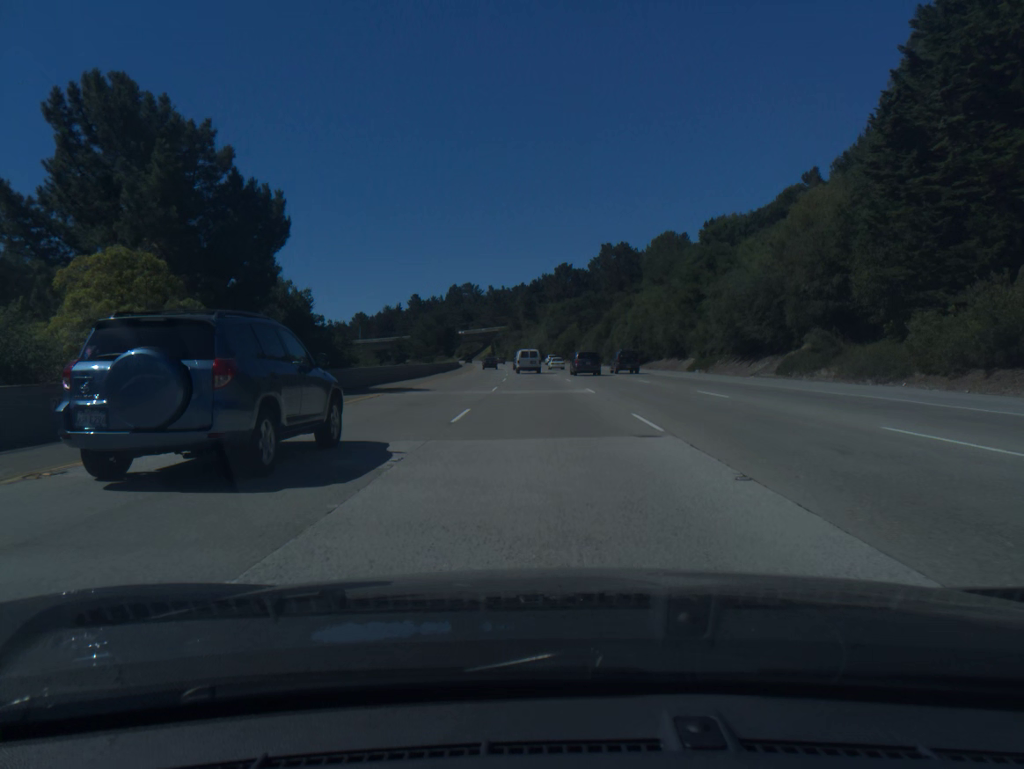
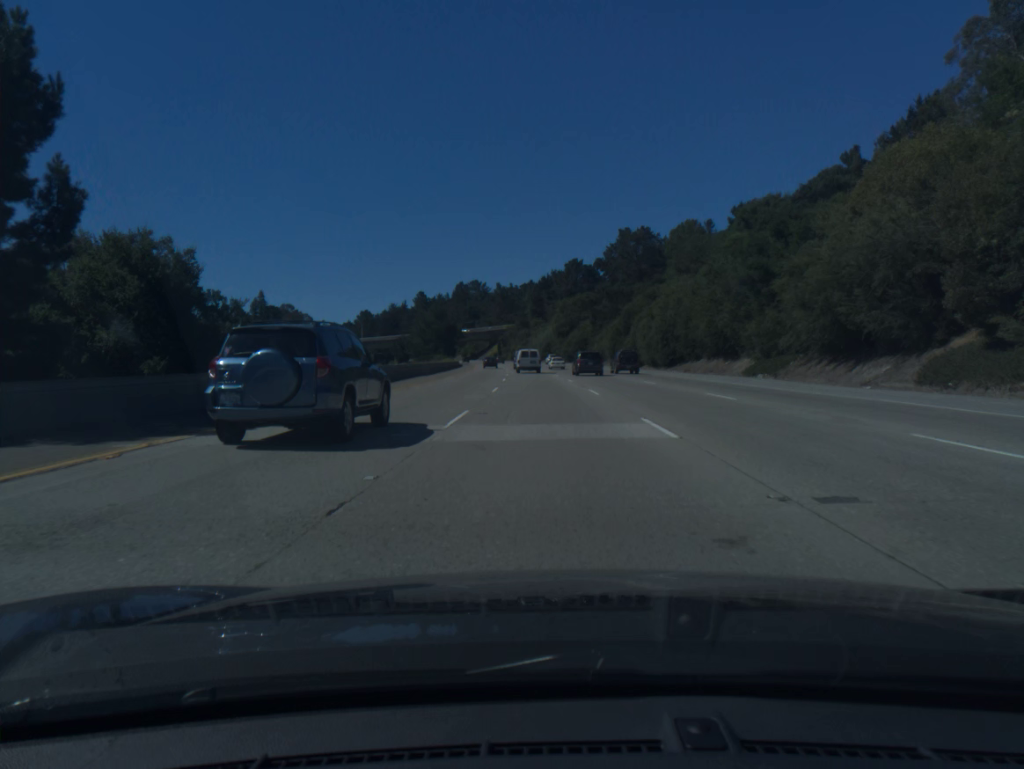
(-0.1, +16.0) m; -1°
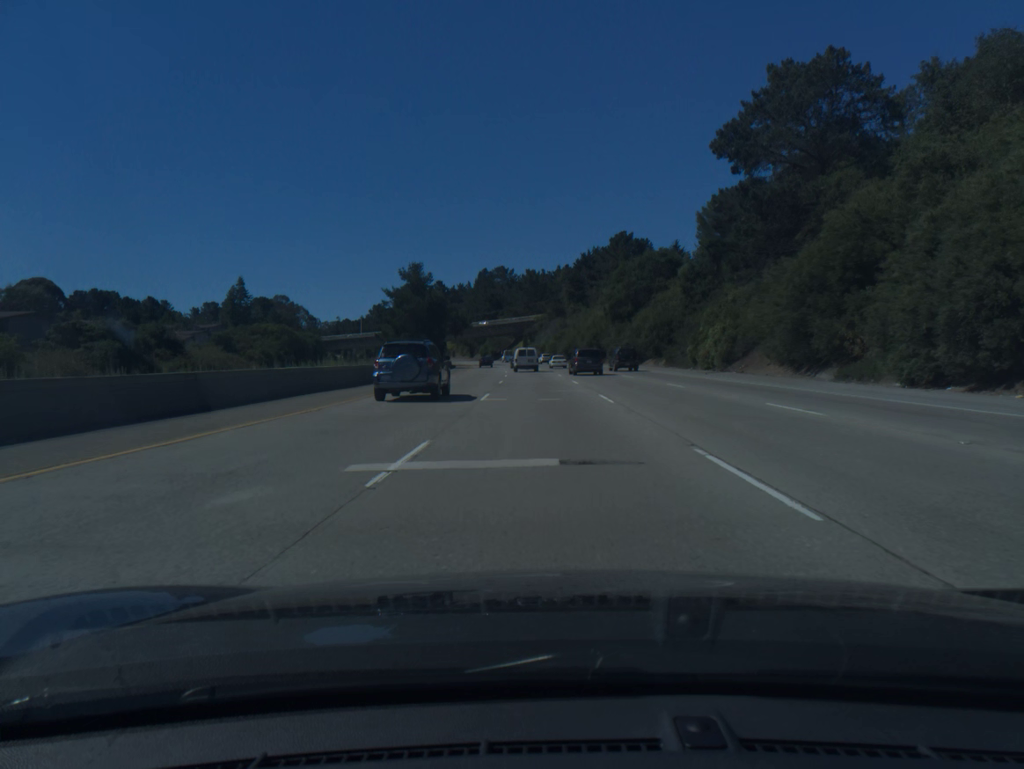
(-1.4, +64.5) m; -2°
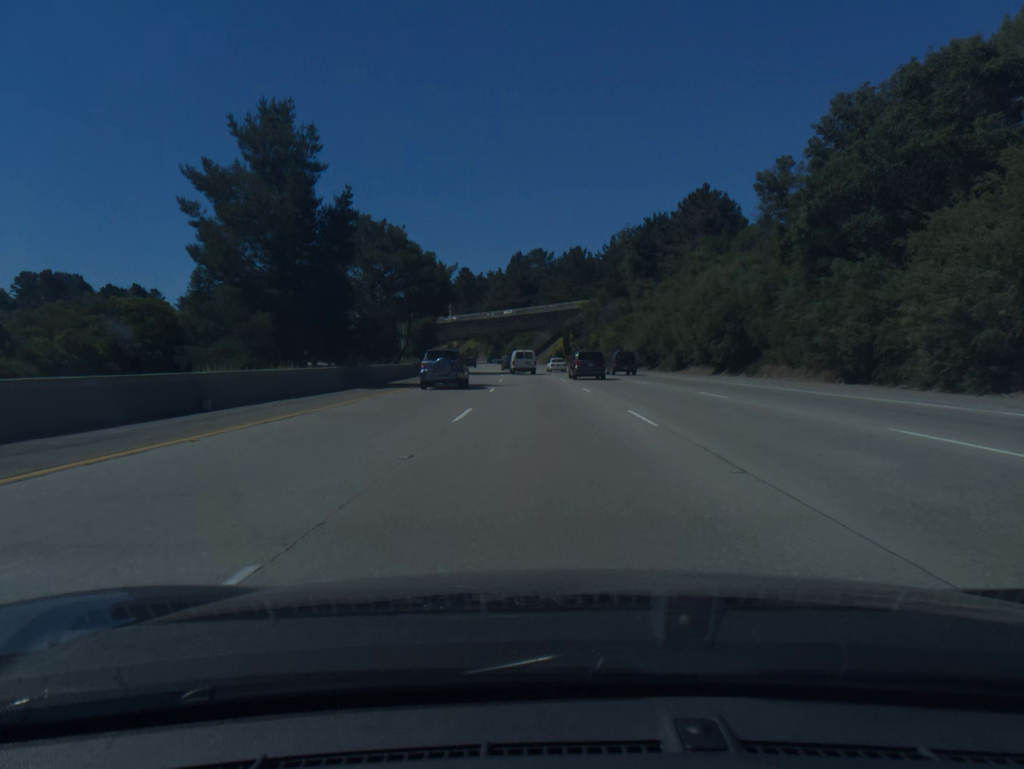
(-1.6, +65.1) m; -3°
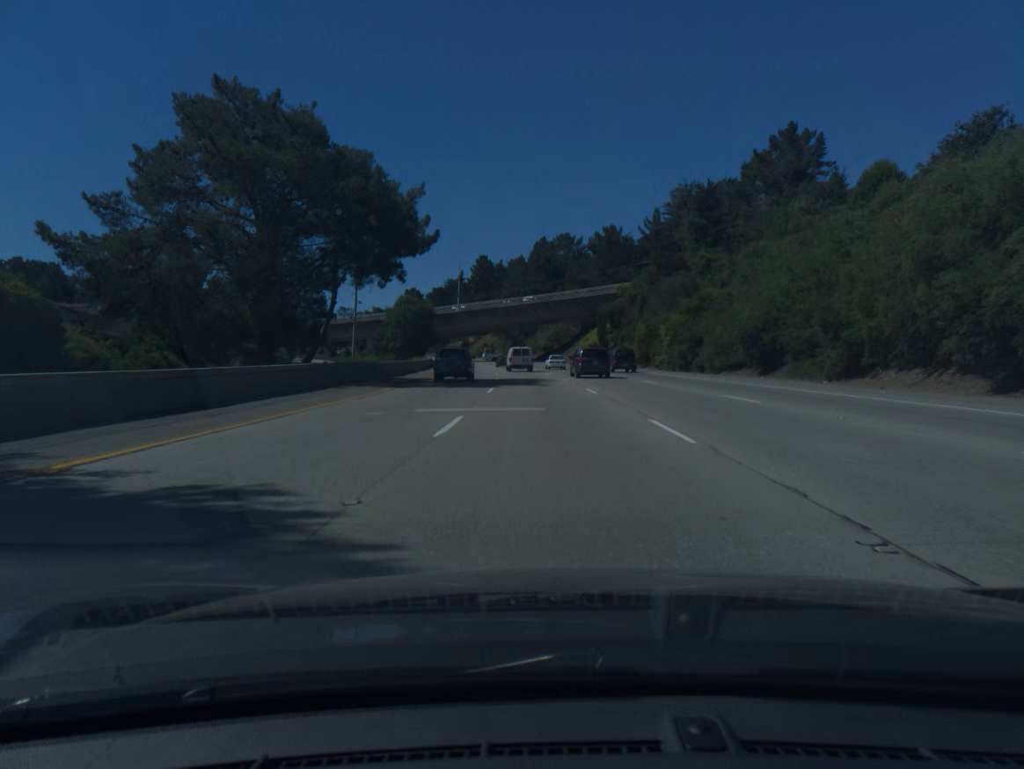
(-0.5, +32.6) m; -2°
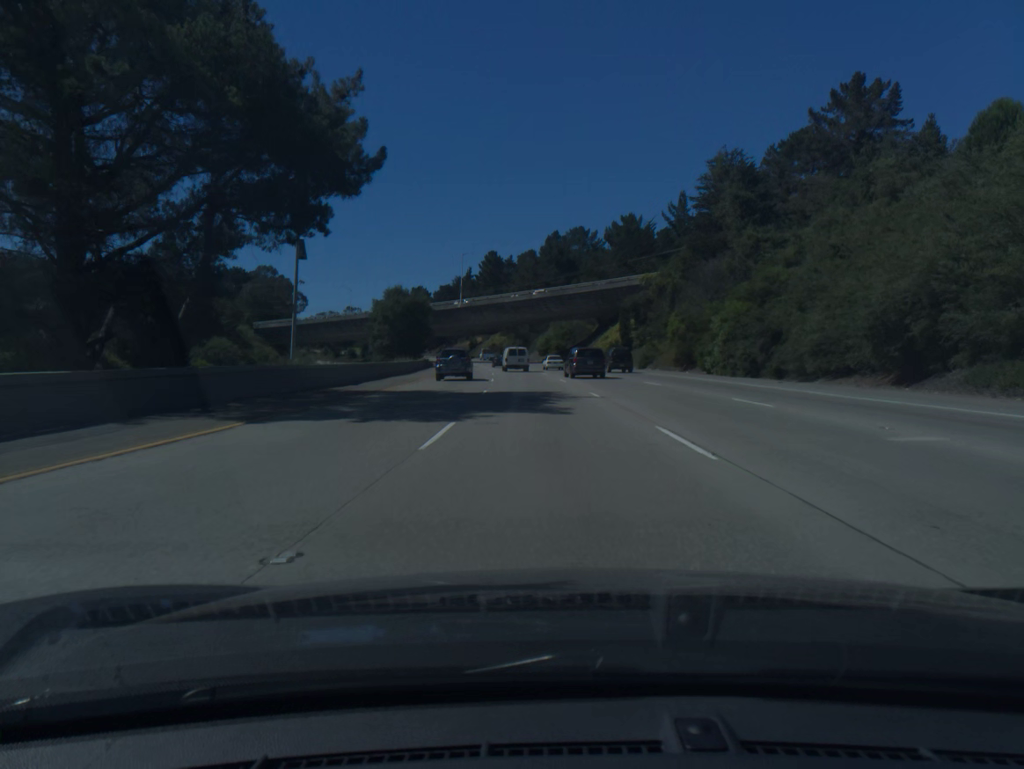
(-0.1, +16.3) m; -1°
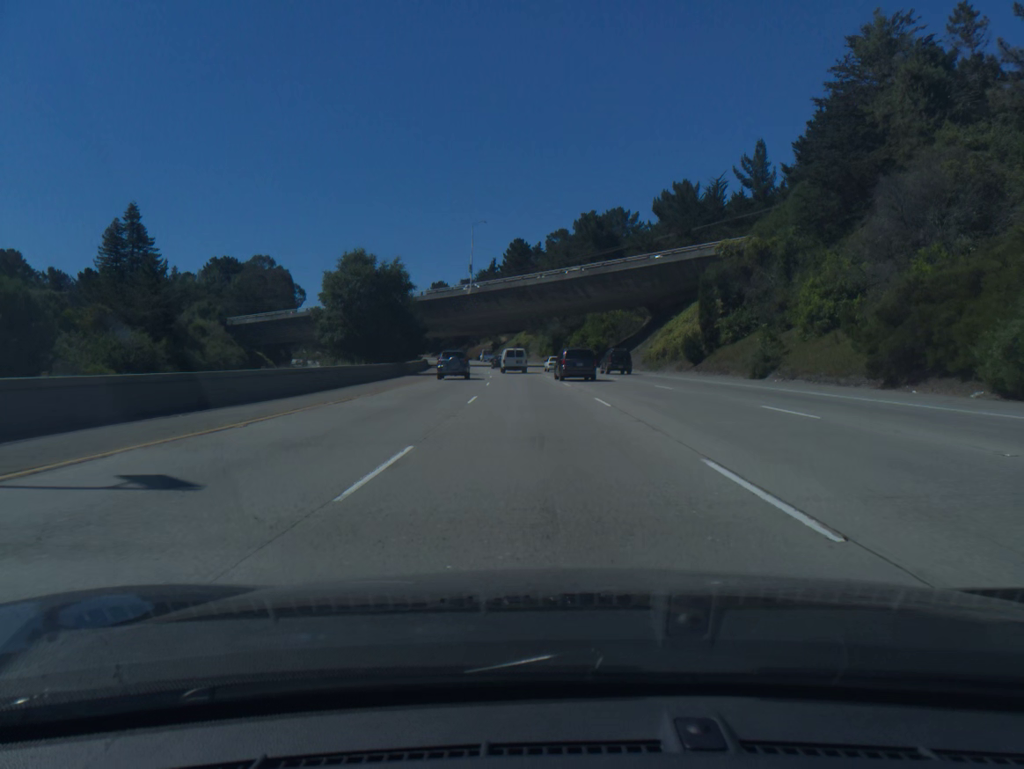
(-0.6, +32.6) m; -2°
